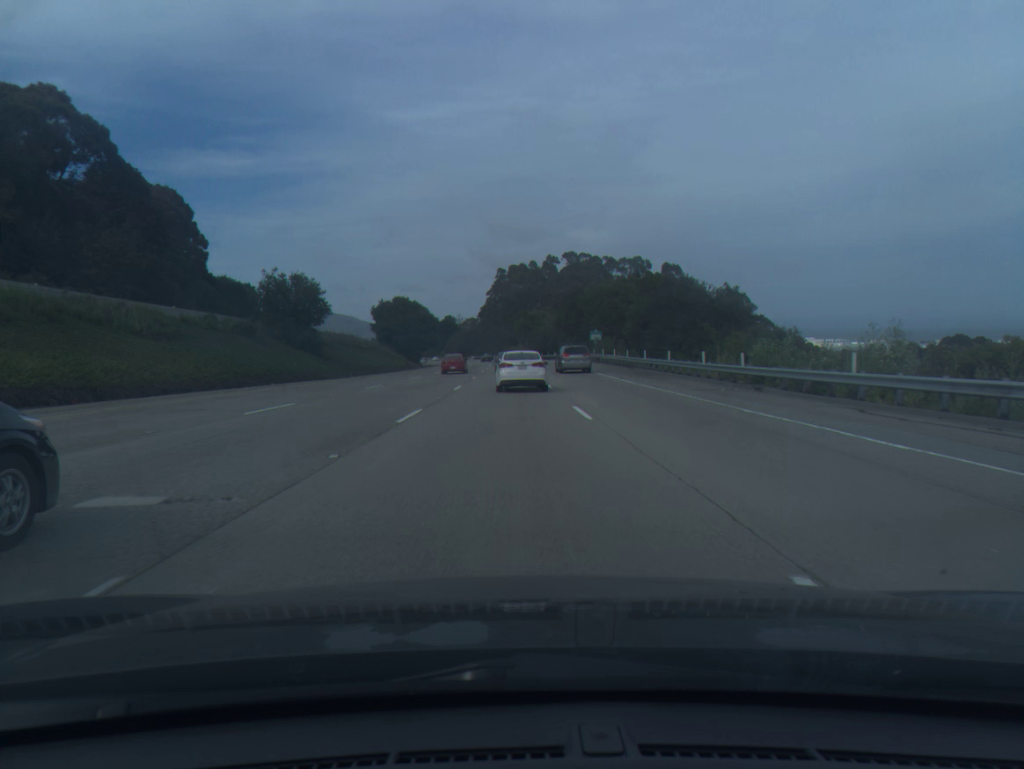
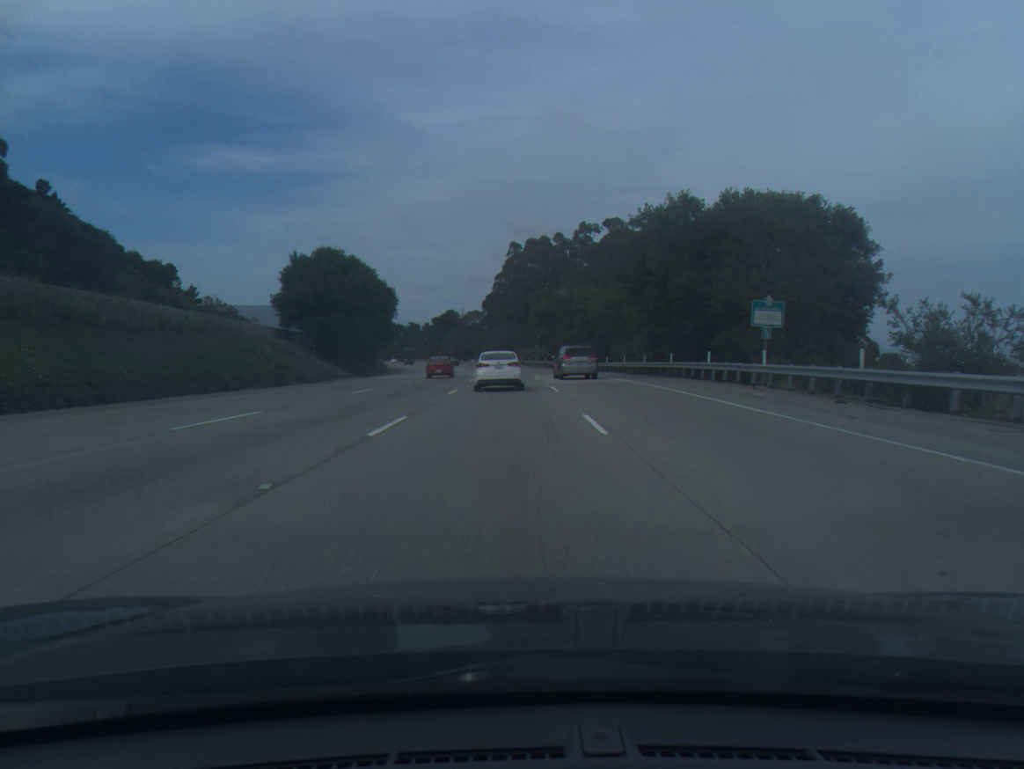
(-0.5, +61.1) m; -1°
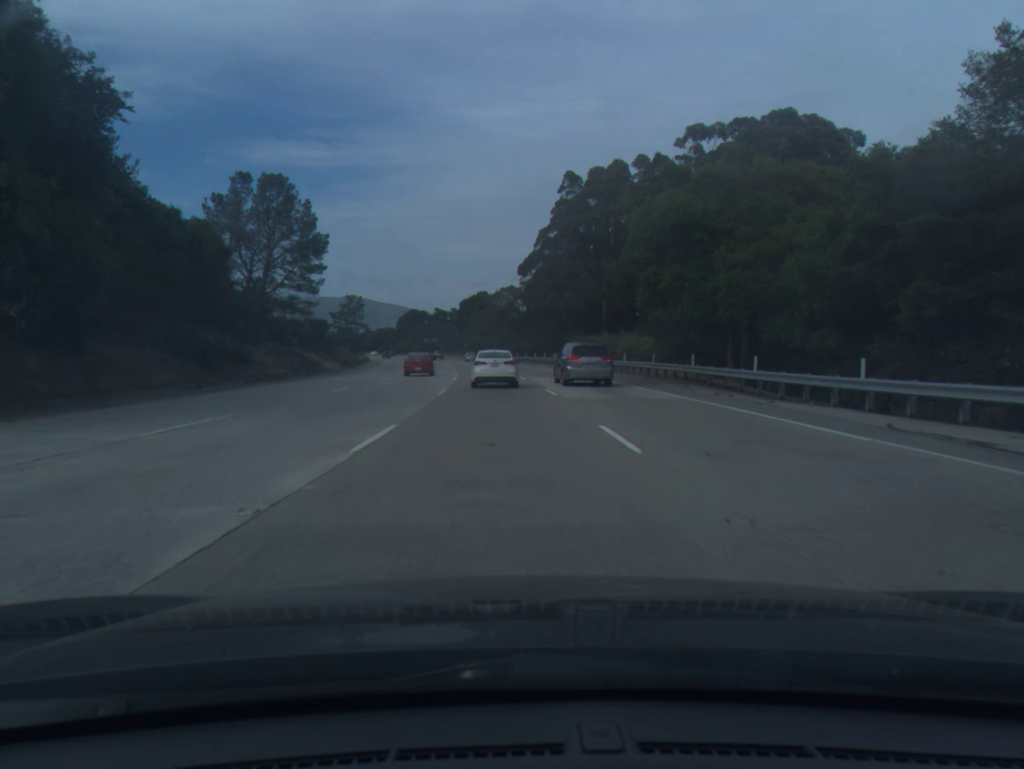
(-1.2, +60.7) m; -3°
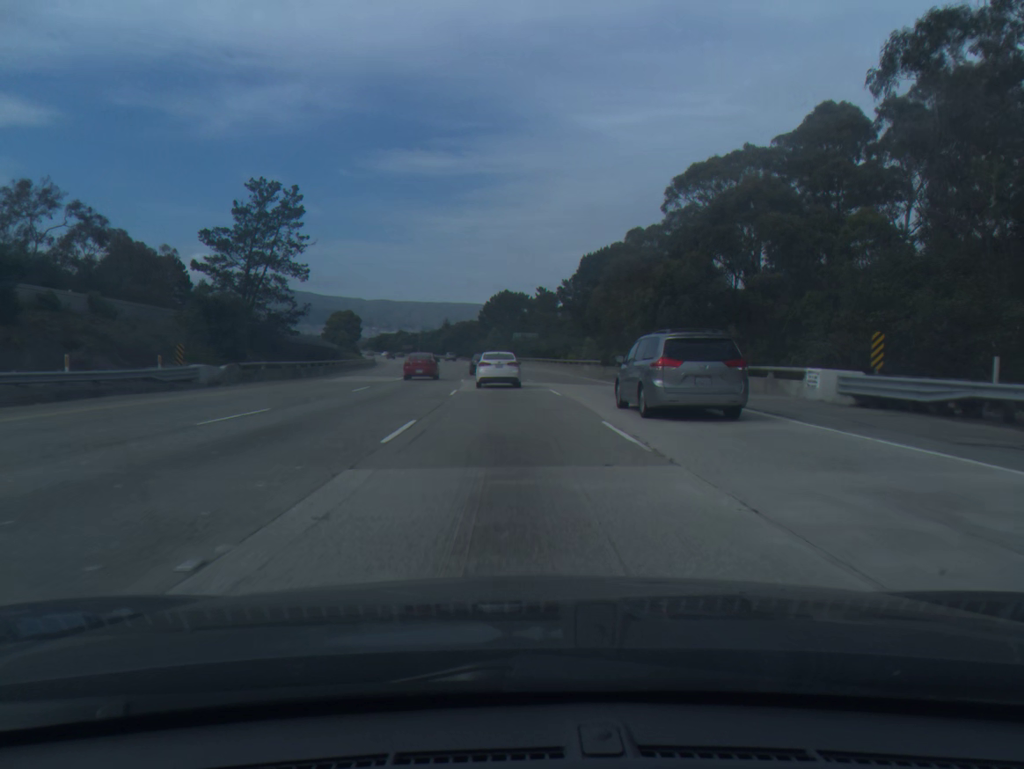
(-7.7, +100.9) m; -8°
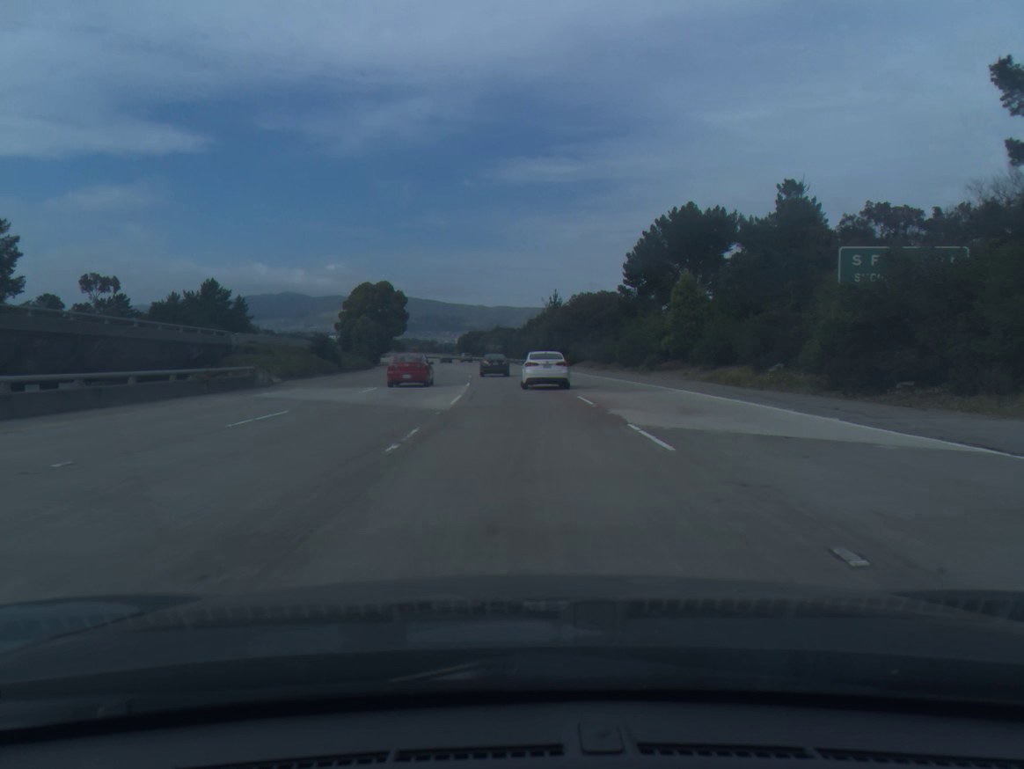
(-7.4, +103.3) m; -8°
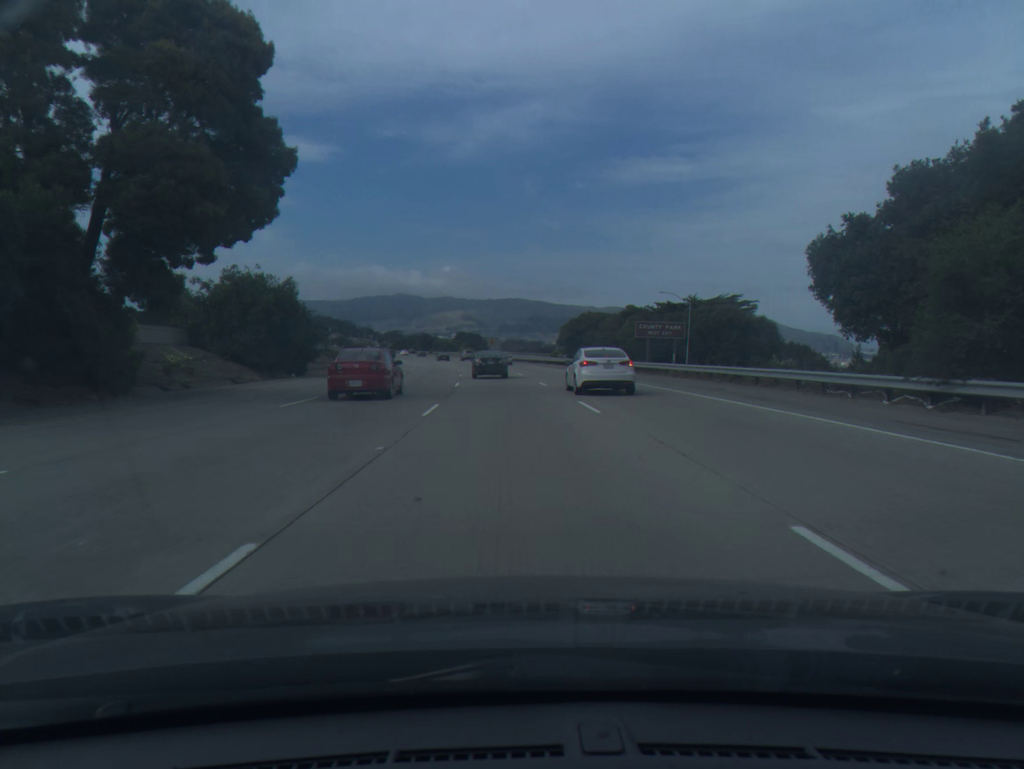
(-7.3, +105.7) m; -8°
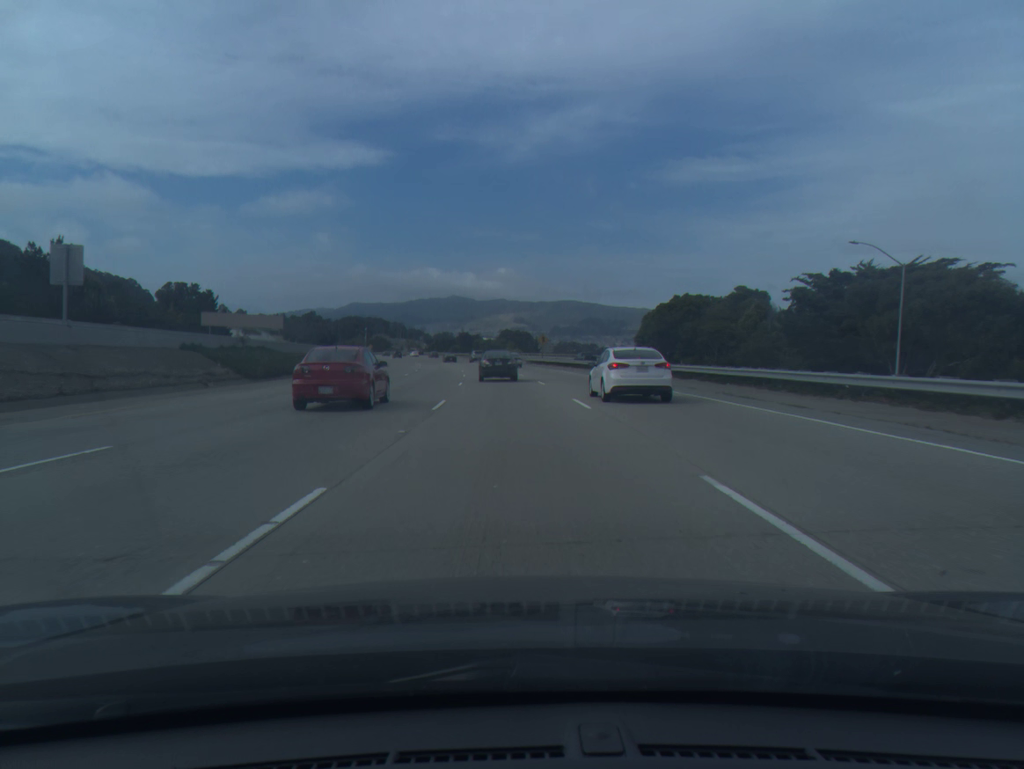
(-1.3, +42.2) m; -4°
